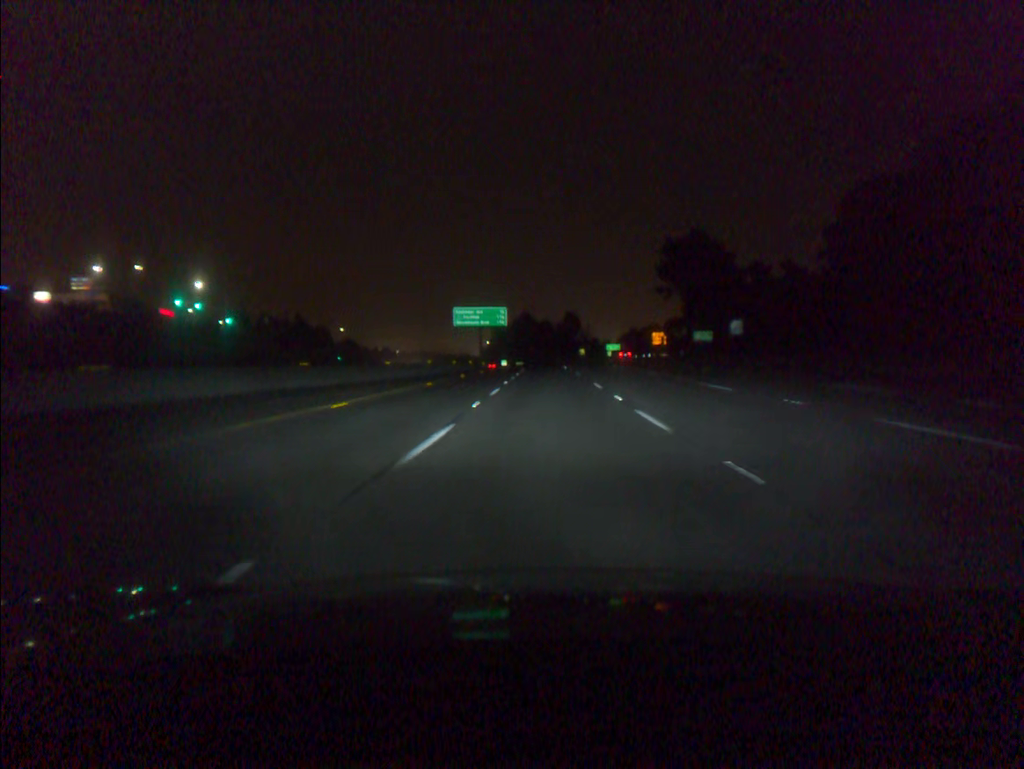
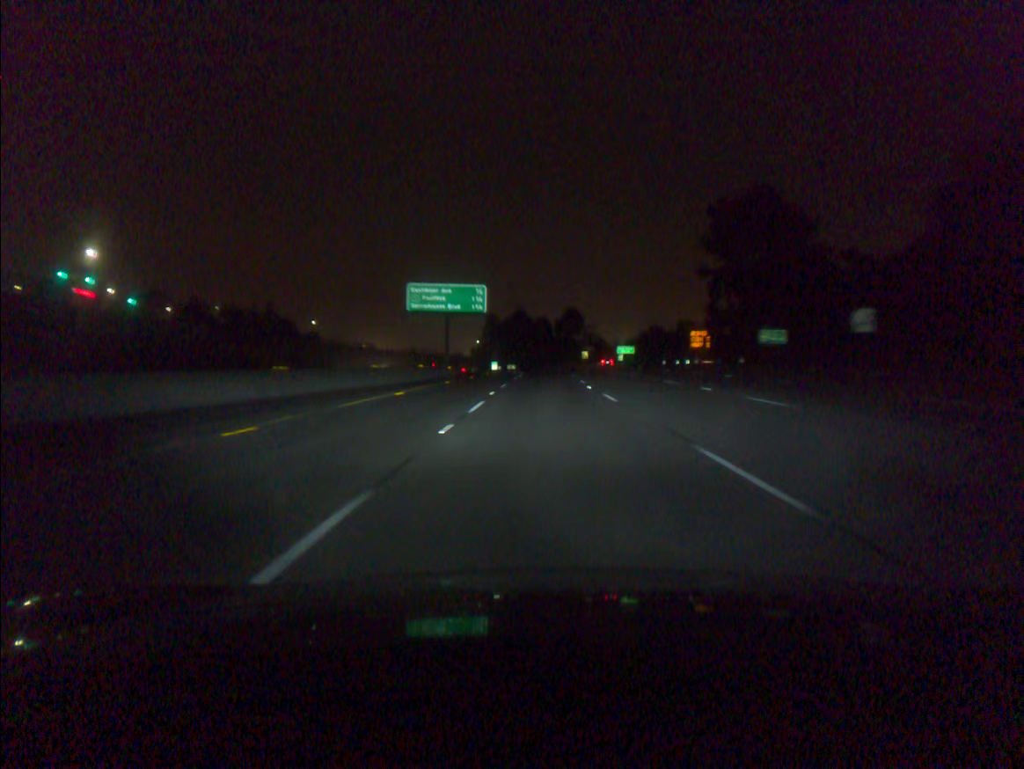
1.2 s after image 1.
(+0.1, +35.5) m; 0°
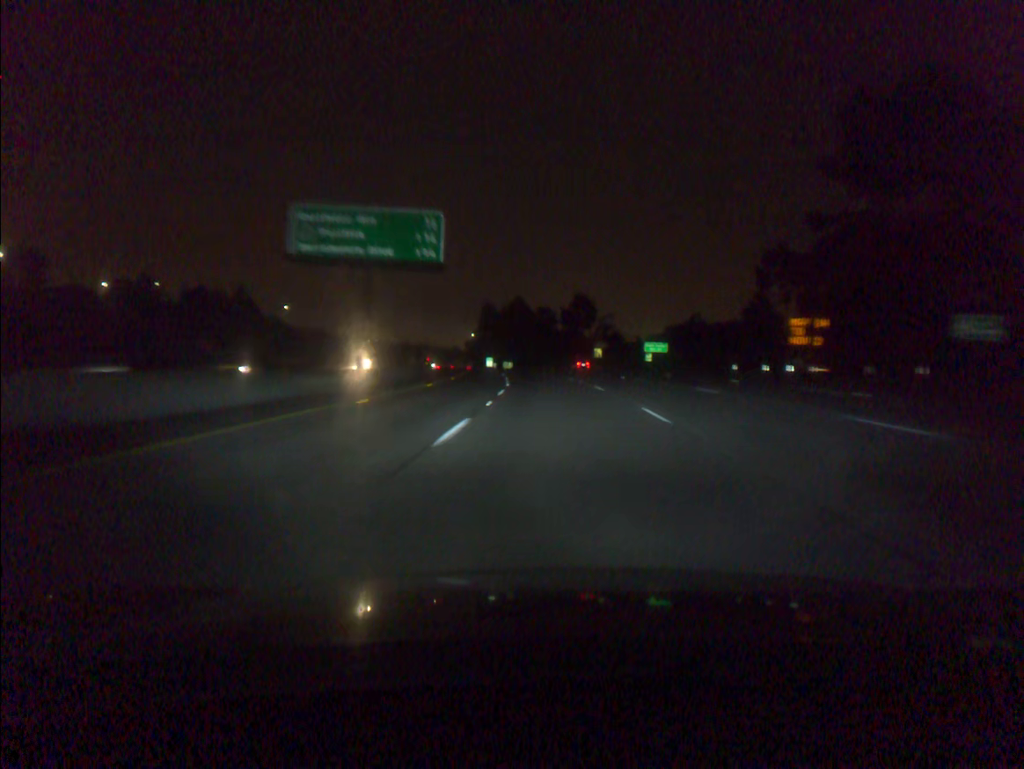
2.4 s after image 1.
(0.0, +35.5) m; 0°
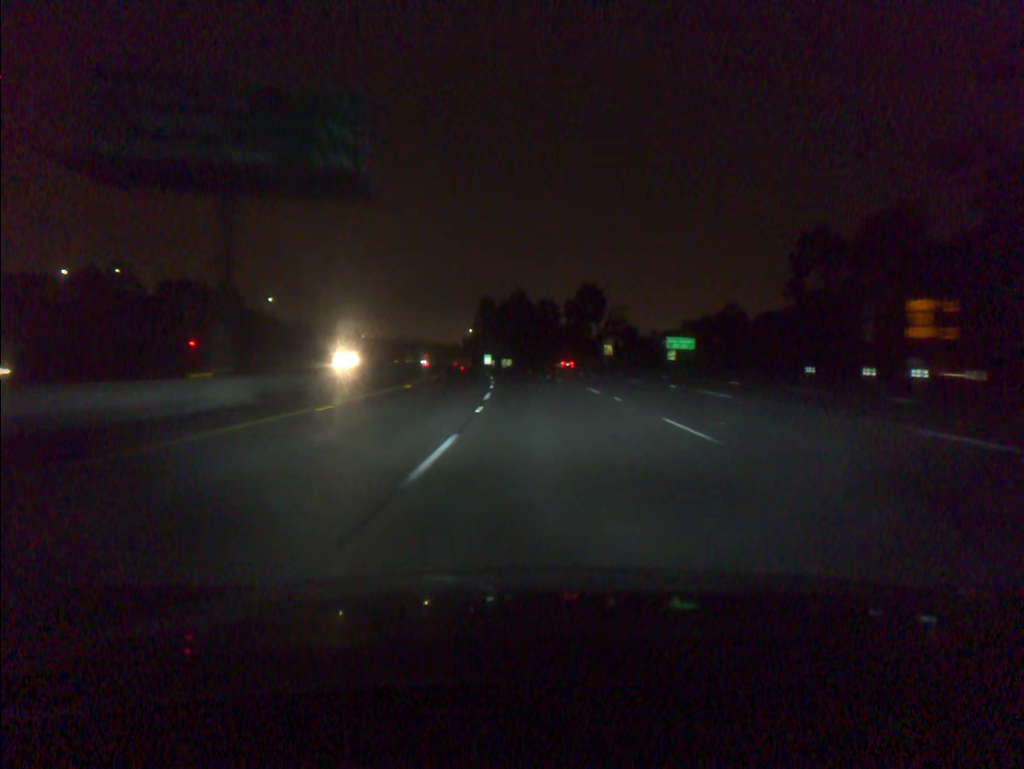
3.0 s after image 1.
(0.0, +17.8) m; 0°
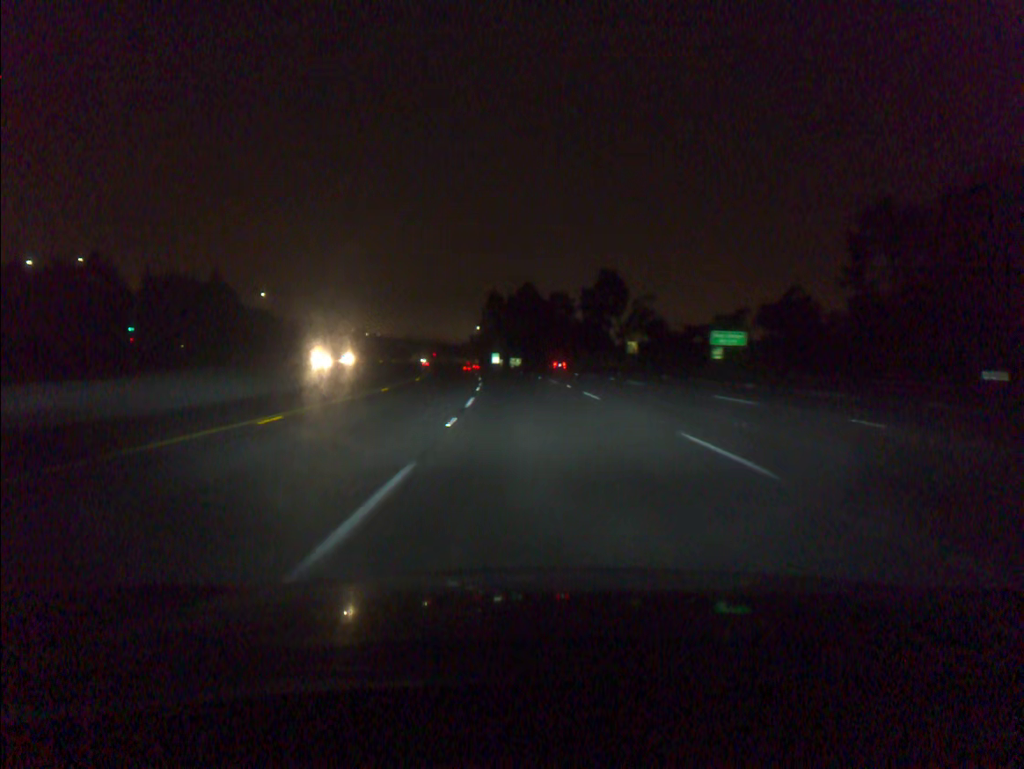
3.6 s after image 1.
(-0.1, +17.8) m; -1°
